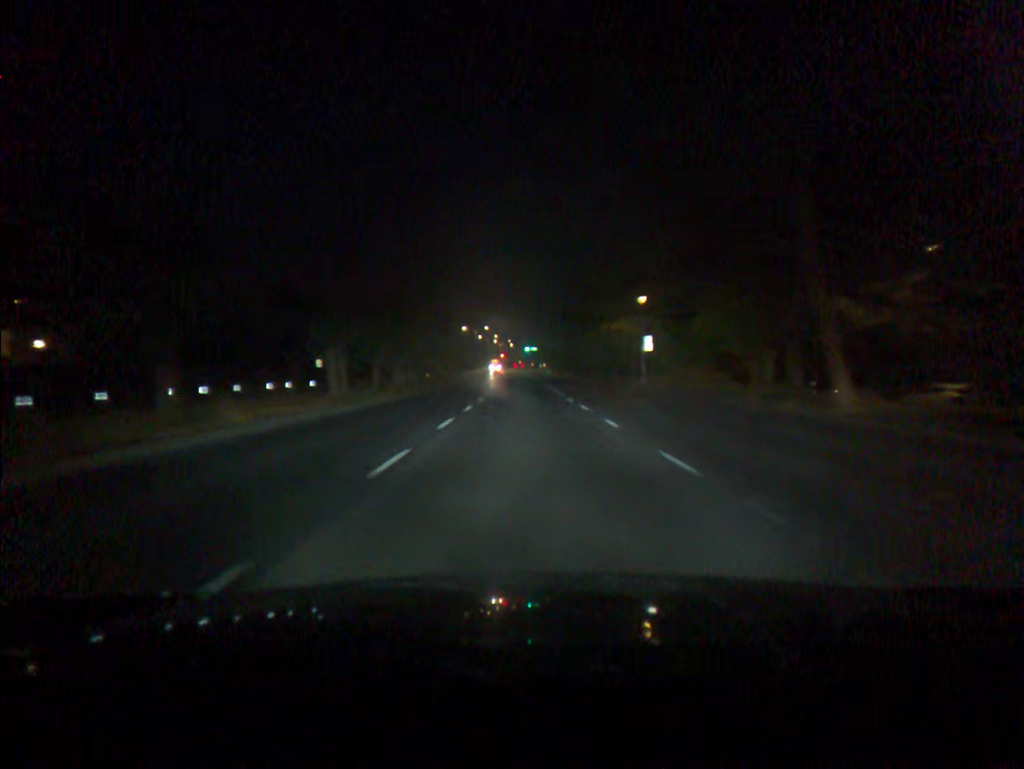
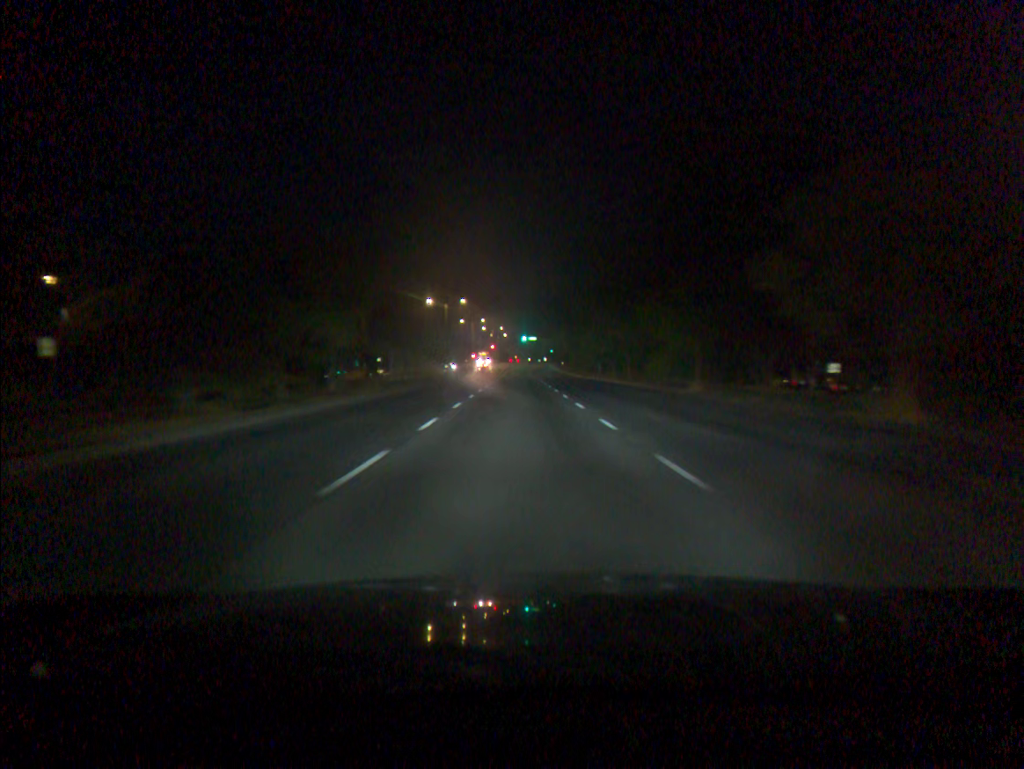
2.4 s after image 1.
(+0.4, +52.0) m; +1°
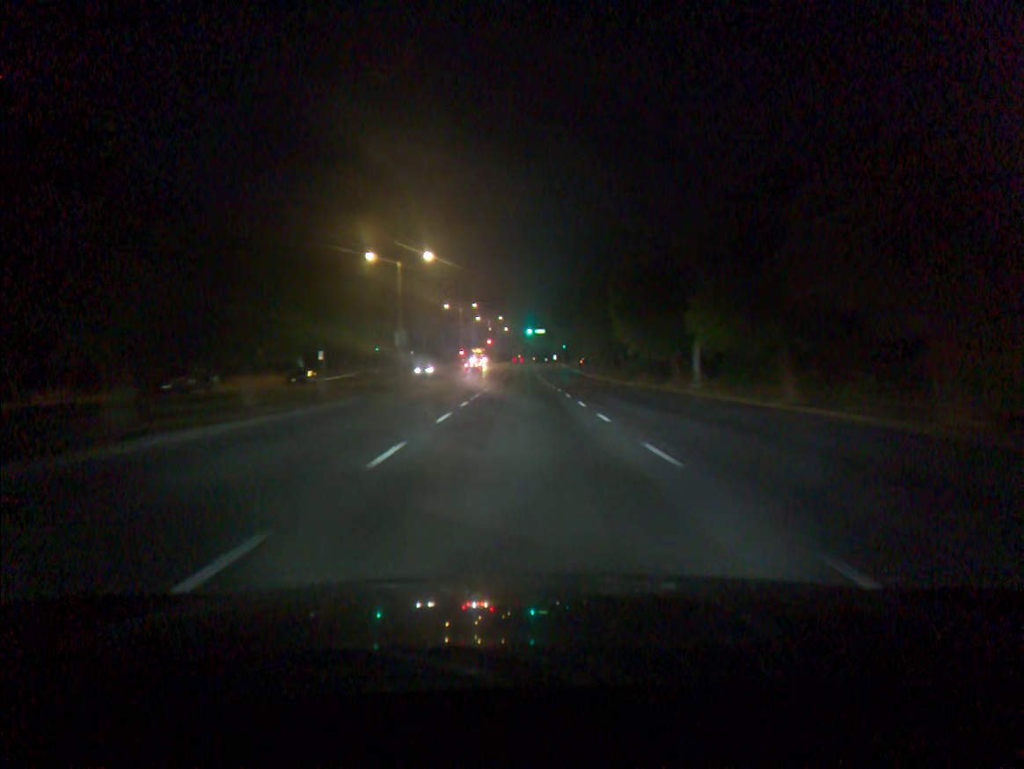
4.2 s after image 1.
(-0.1, +41.6) m; 0°
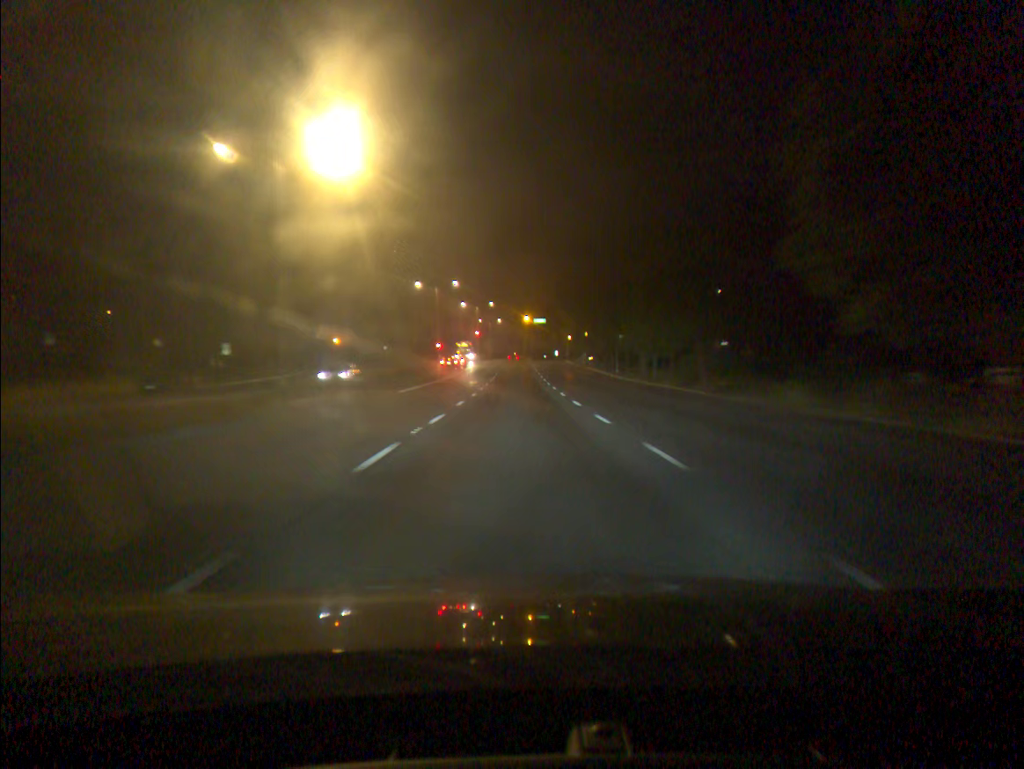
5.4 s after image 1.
(0.0, +28.7) m; 0°
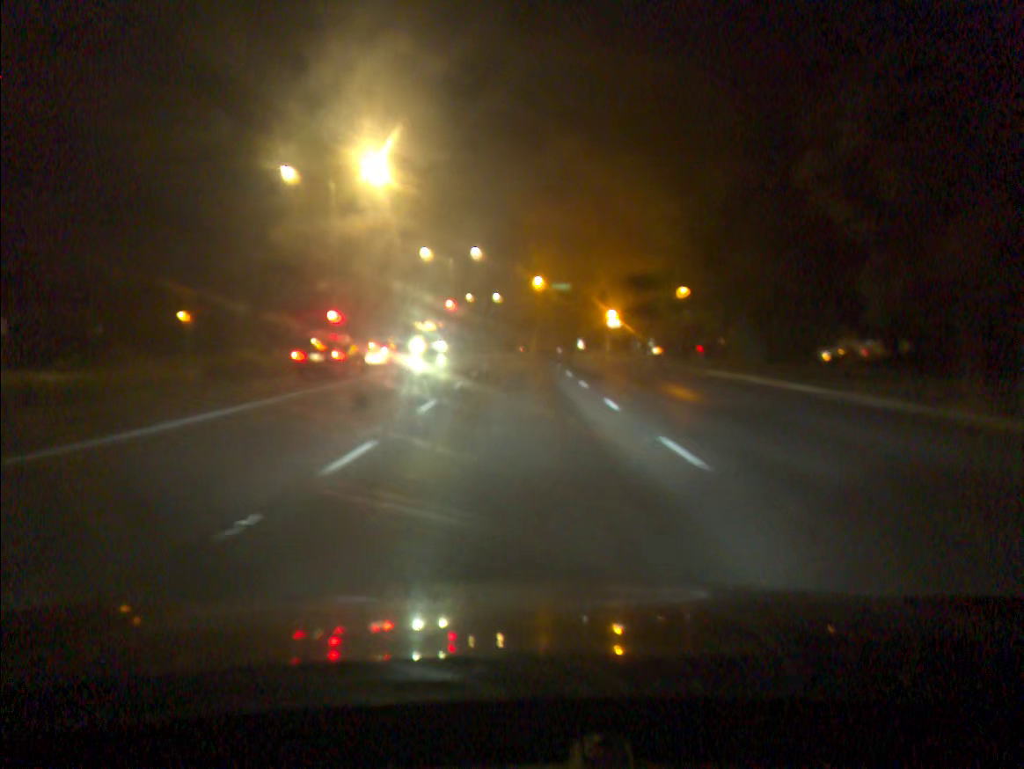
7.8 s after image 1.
(0.0, +52.2) m; 0°
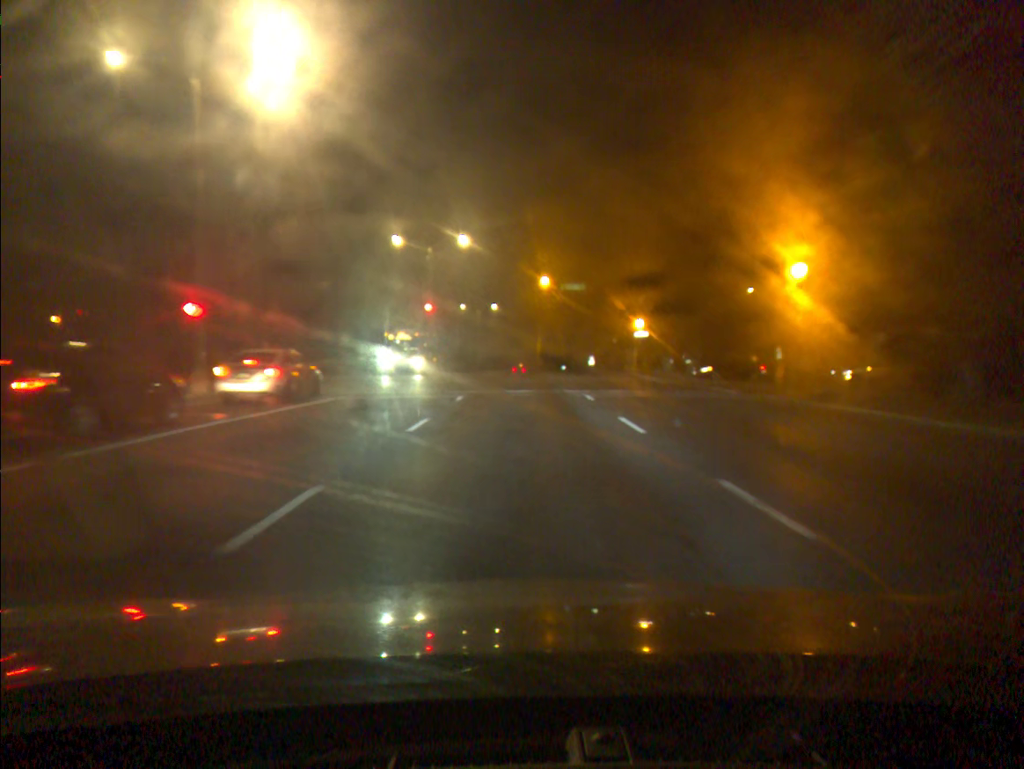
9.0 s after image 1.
(0.0, +17.5) m; 0°
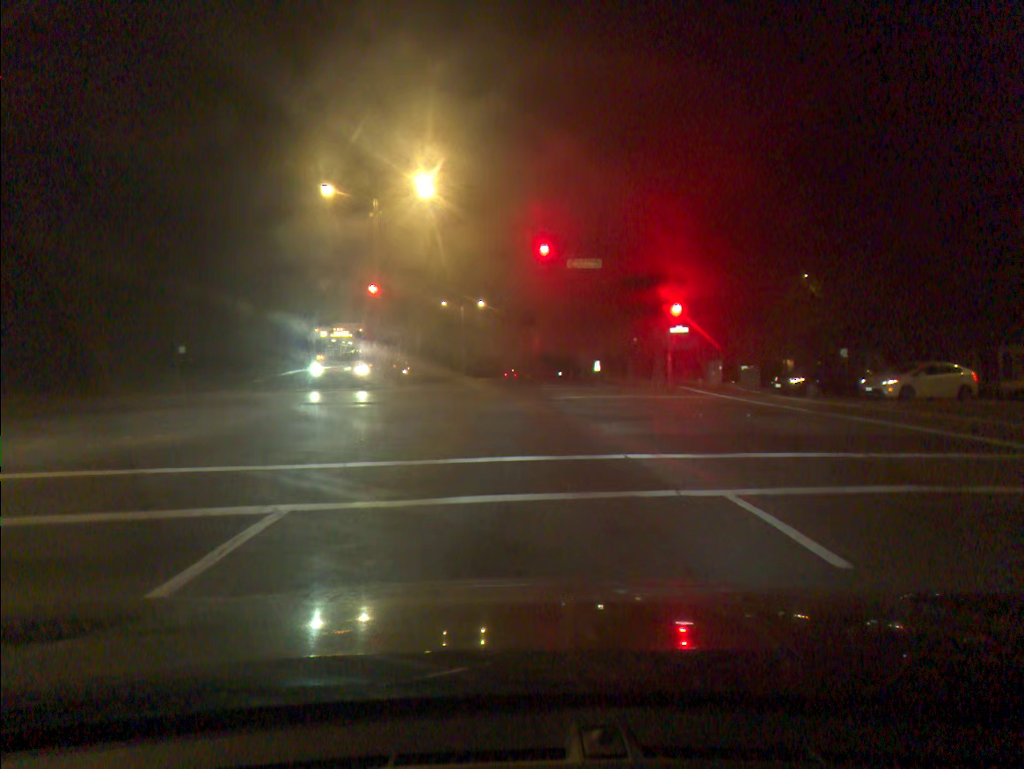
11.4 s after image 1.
(+0.1, +17.7) m; 0°
